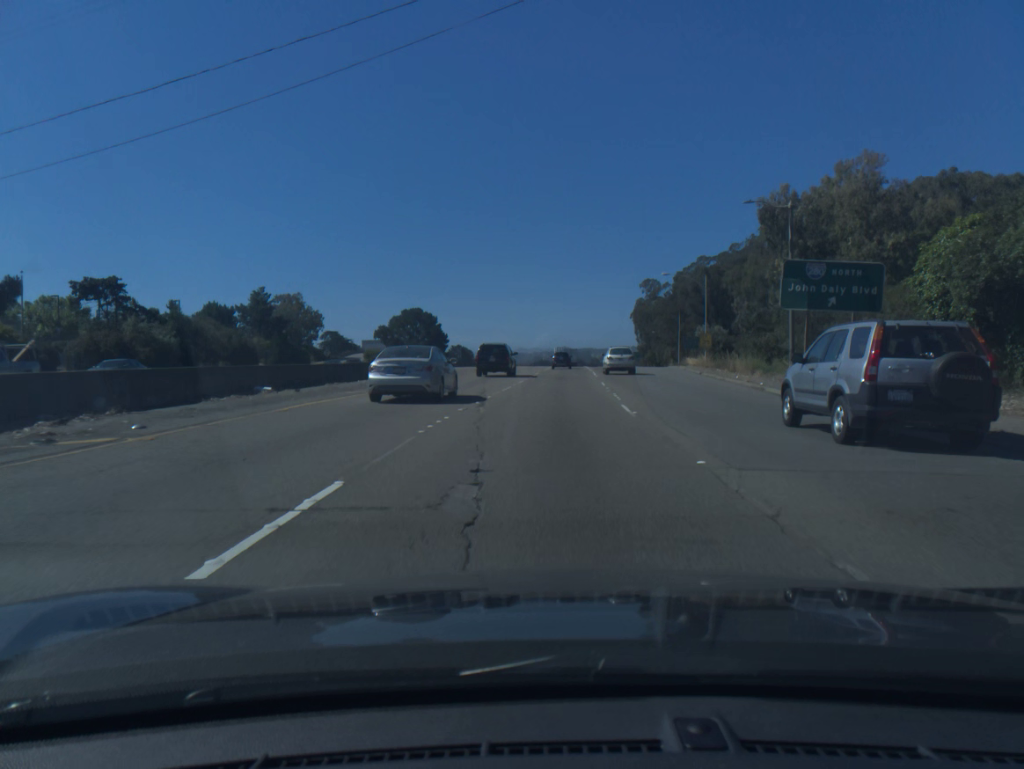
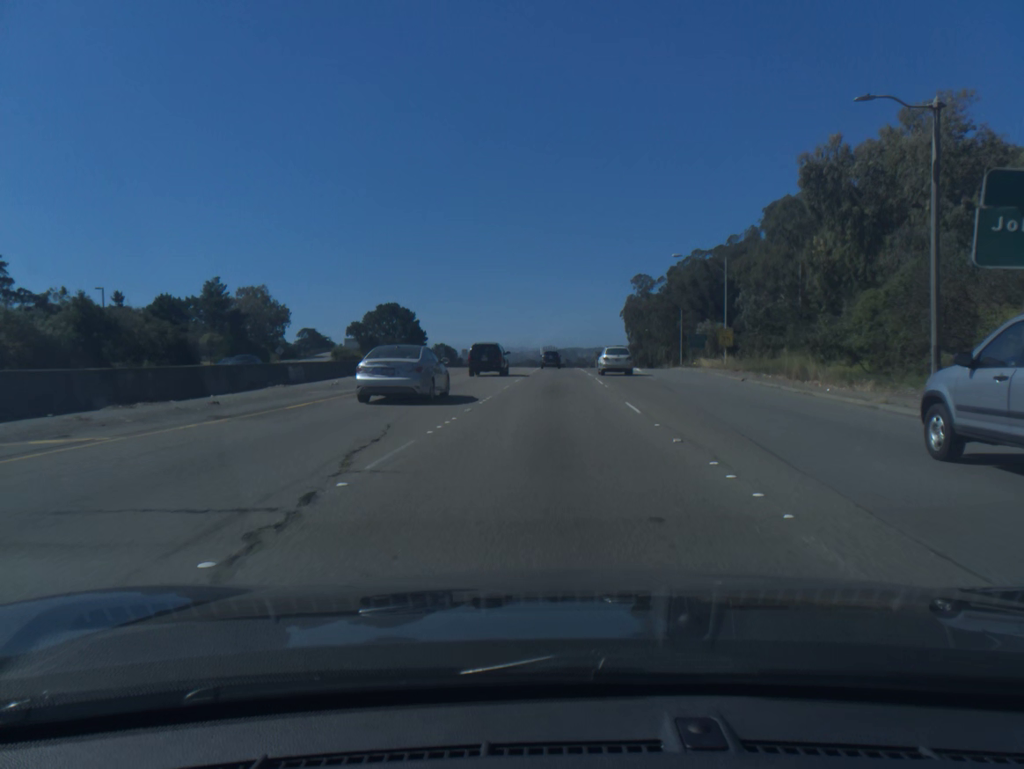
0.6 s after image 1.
(+0.1, +15.2) m; +1°
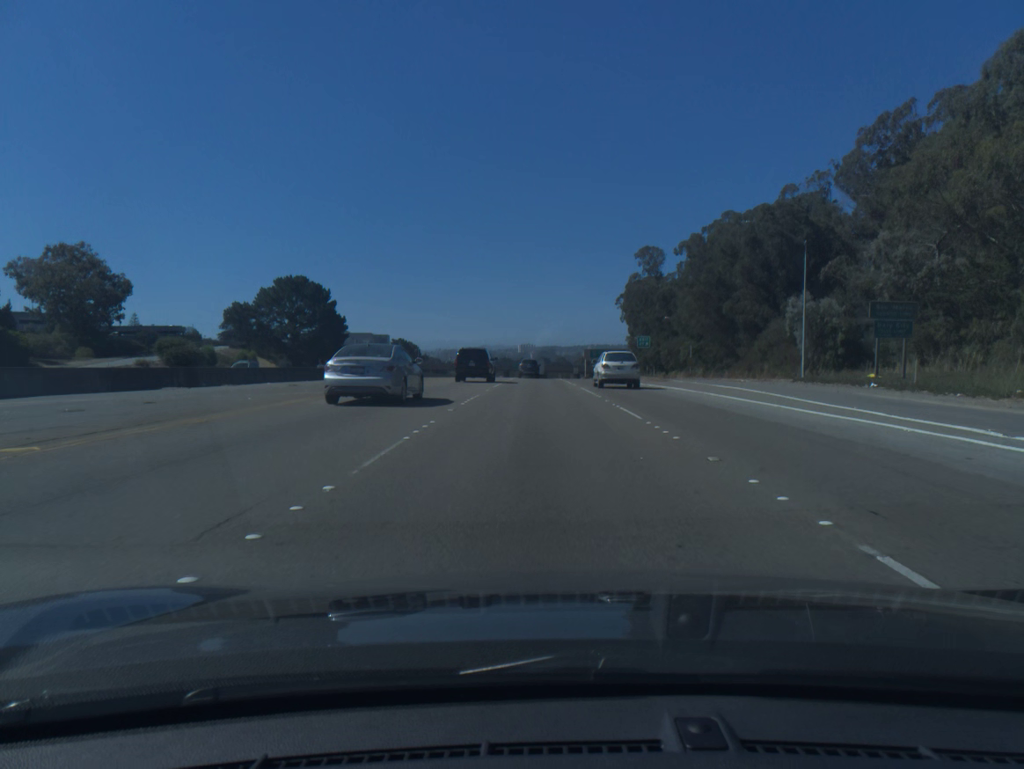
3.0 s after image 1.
(+1.0, +61.1) m; +2°
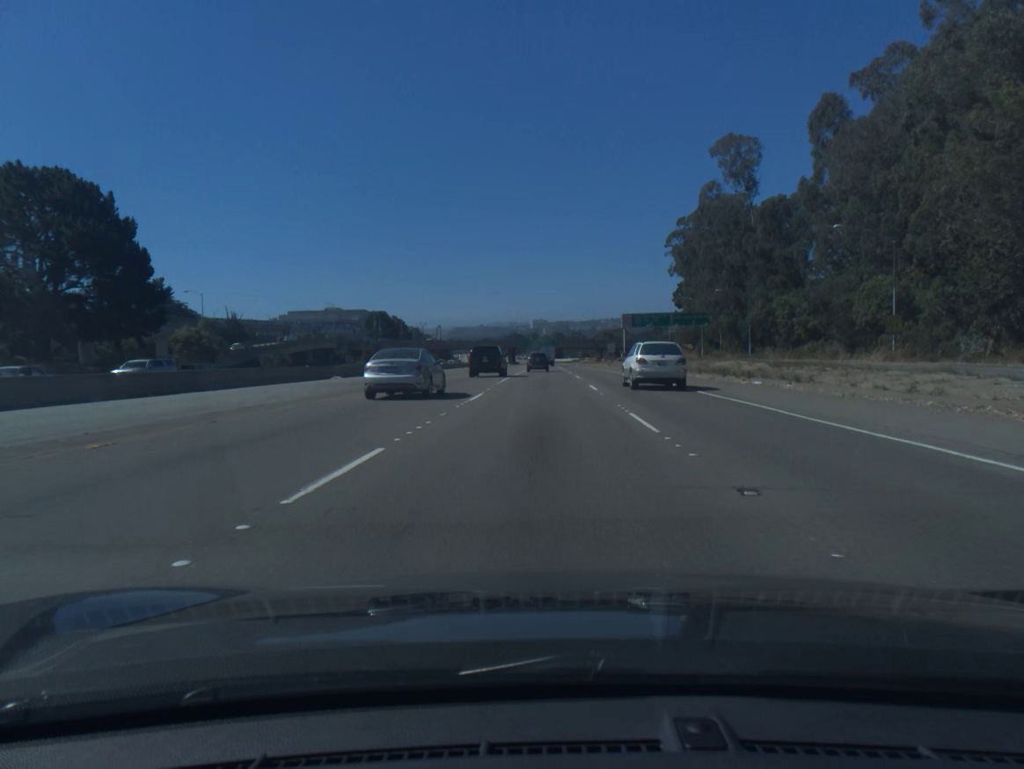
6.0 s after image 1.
(-0.7, +74.6) m; -1°
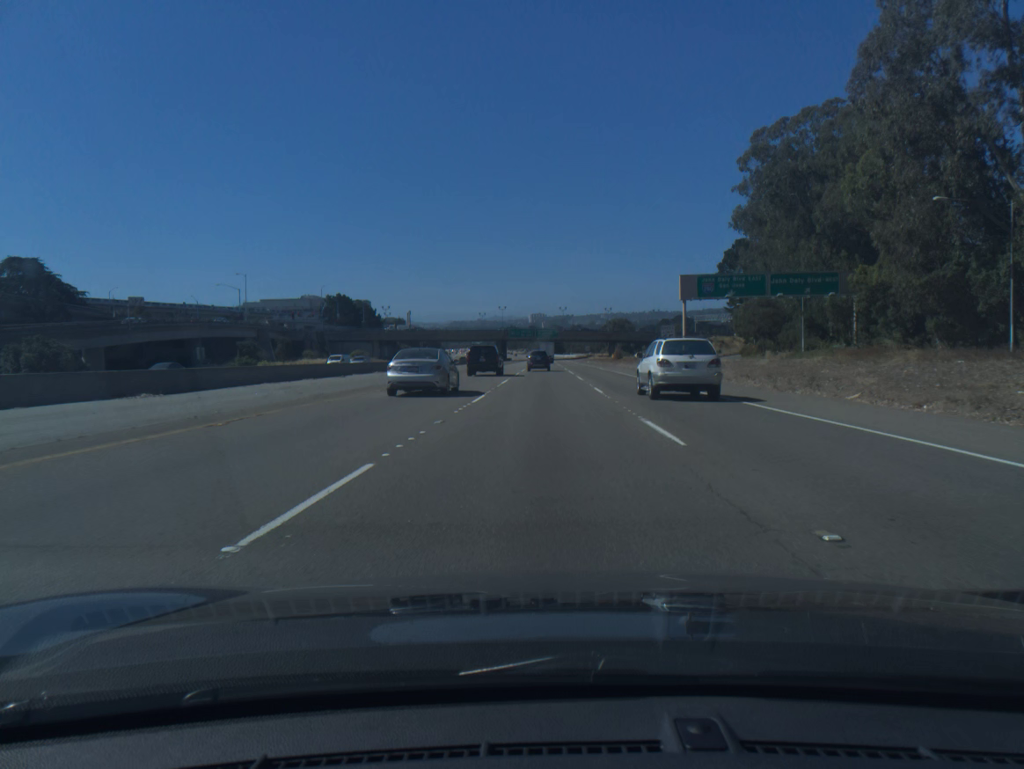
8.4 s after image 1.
(+0.1, +60.3) m; 0°
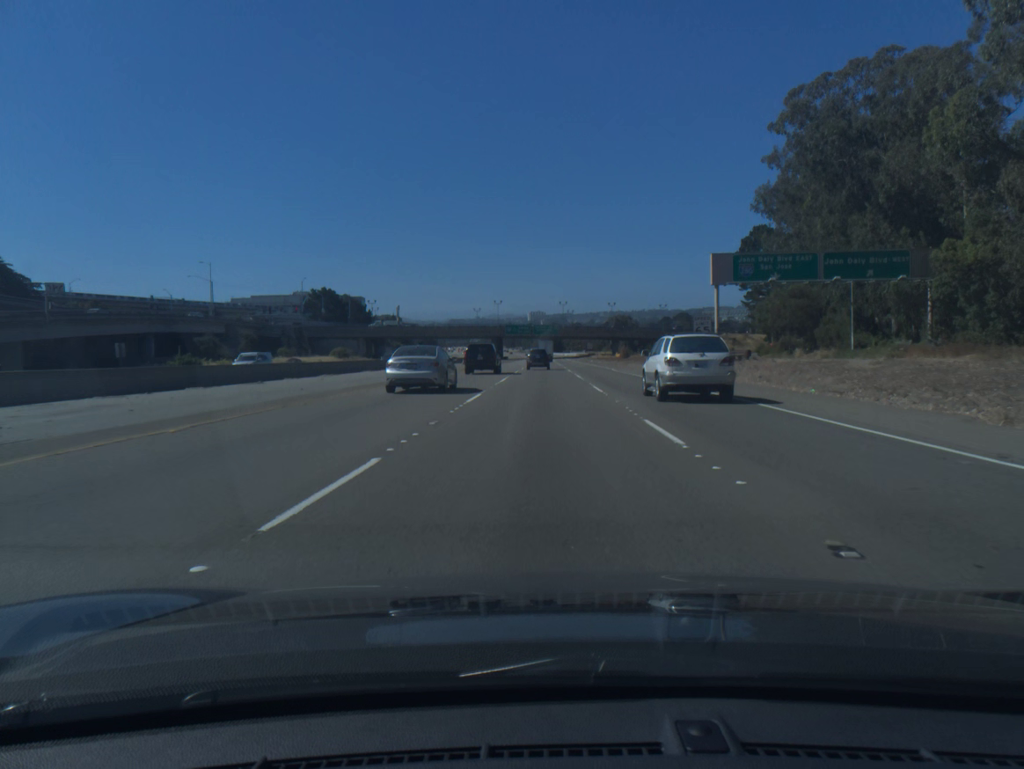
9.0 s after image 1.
(0.0, +15.1) m; 0°
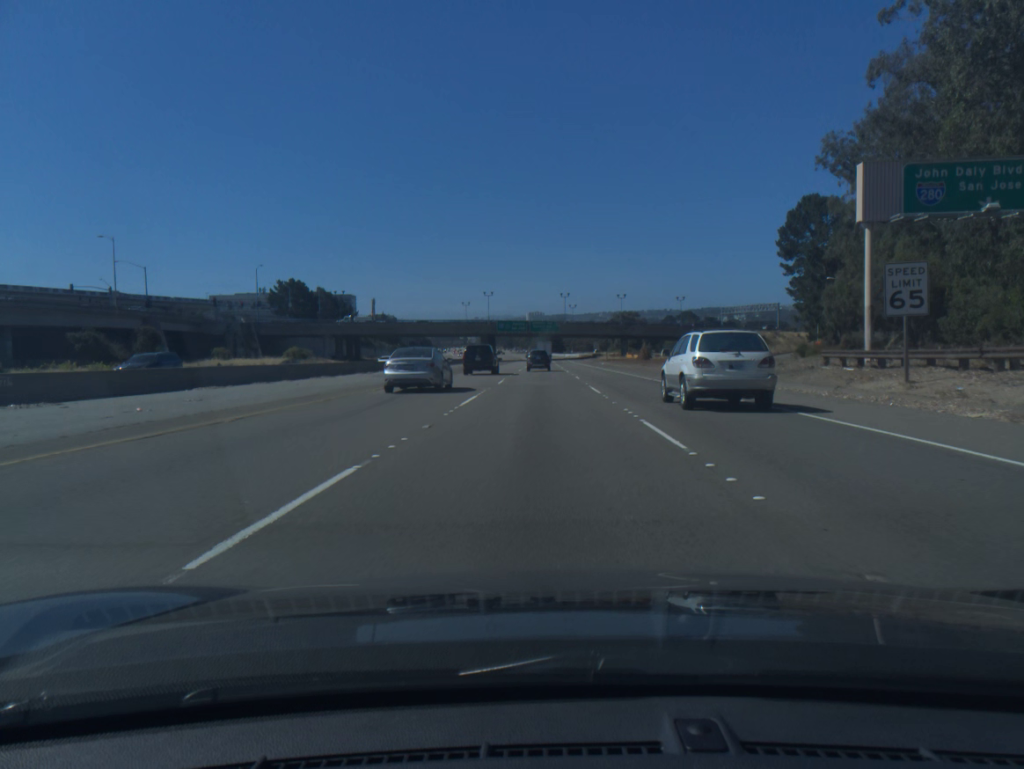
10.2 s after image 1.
(0.0, +30.2) m; 0°
